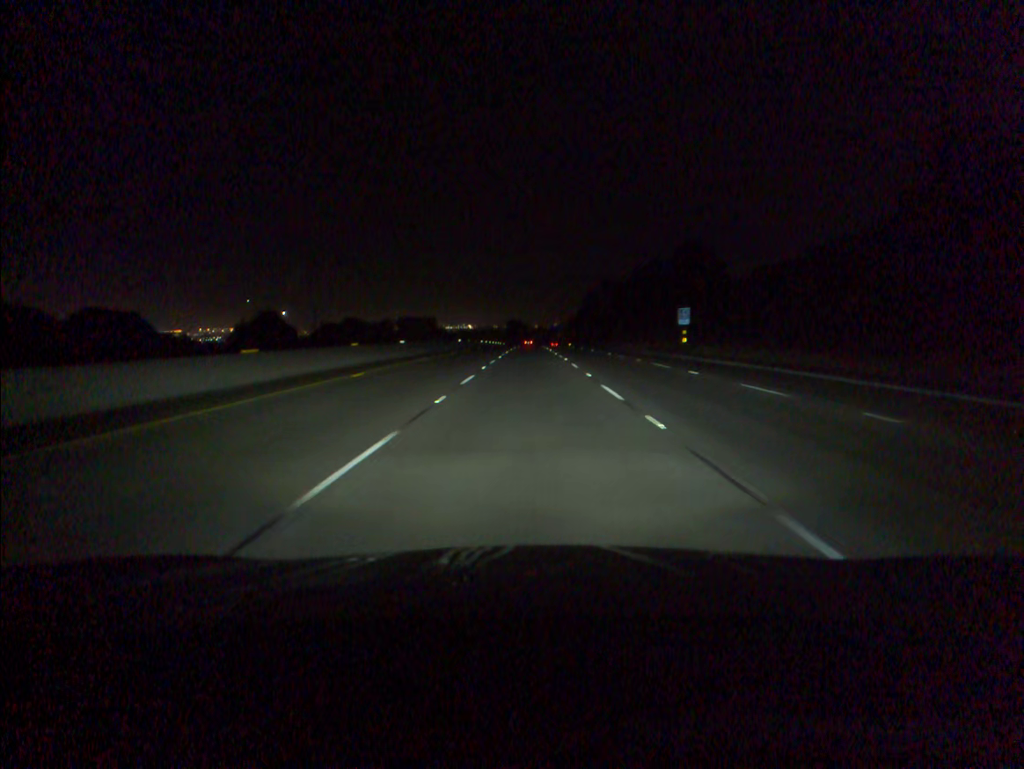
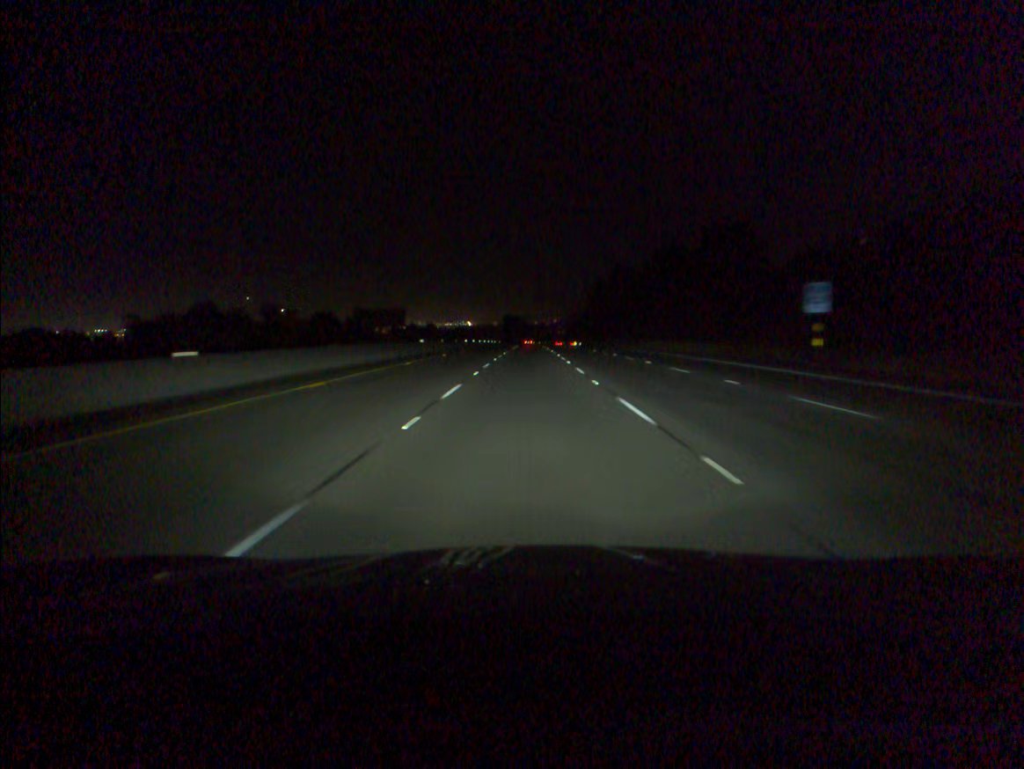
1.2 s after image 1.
(0.0, +33.7) m; 0°
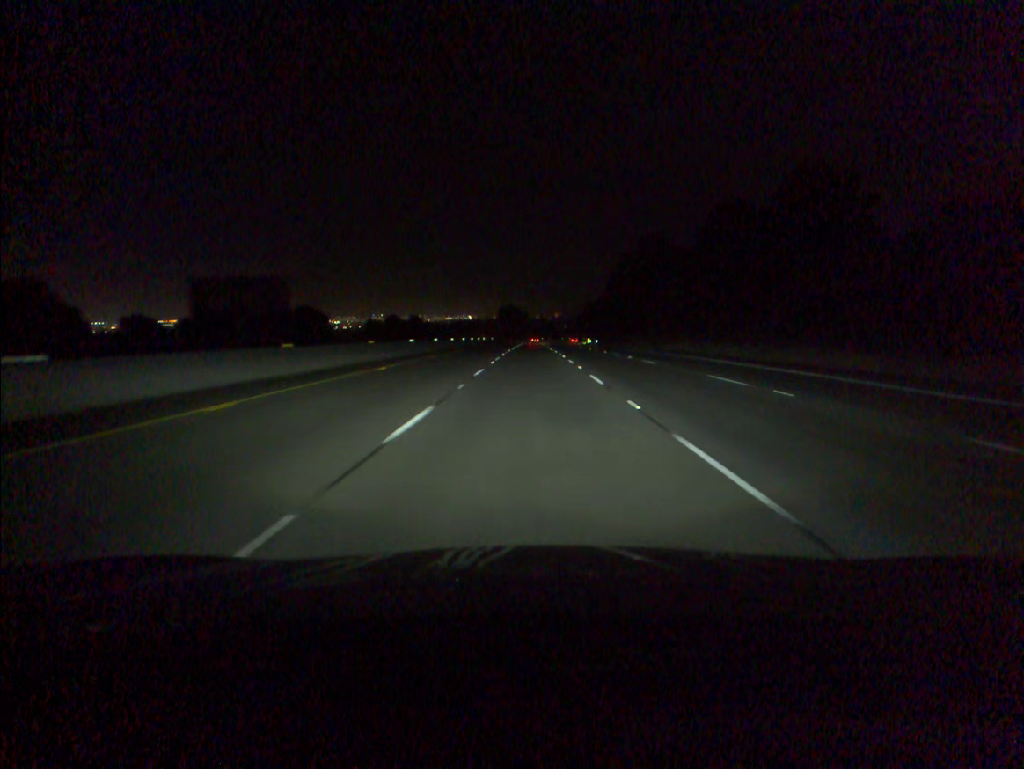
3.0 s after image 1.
(-0.1, +50.4) m; 0°
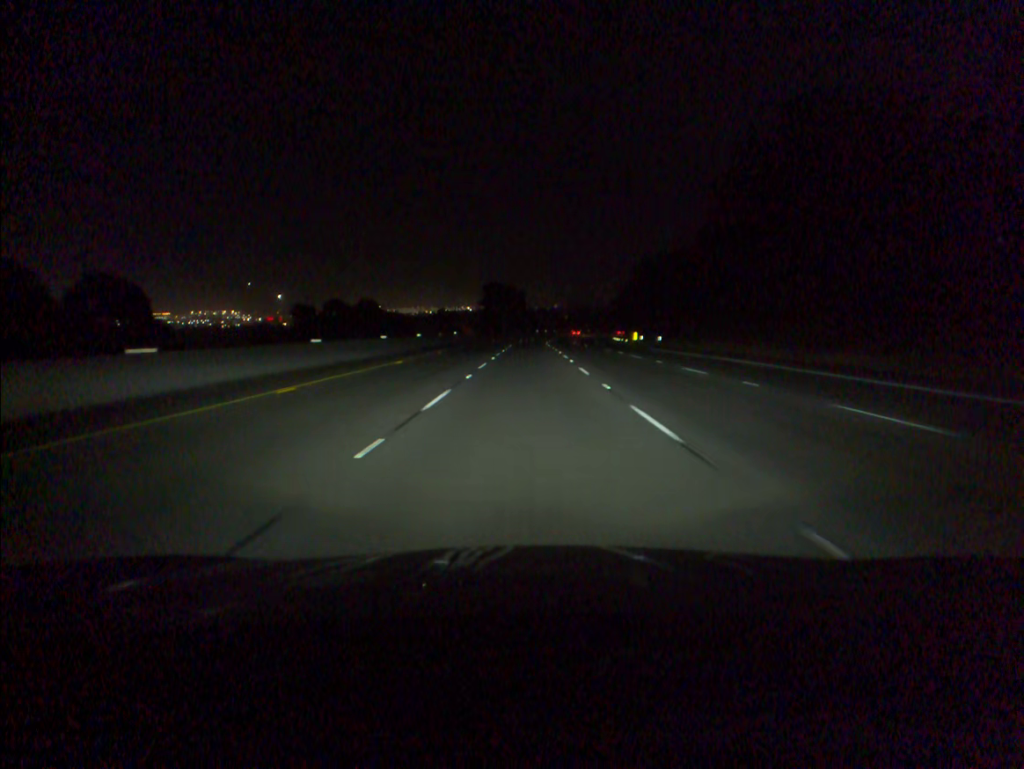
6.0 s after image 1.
(+0.1, +83.8) m; 0°
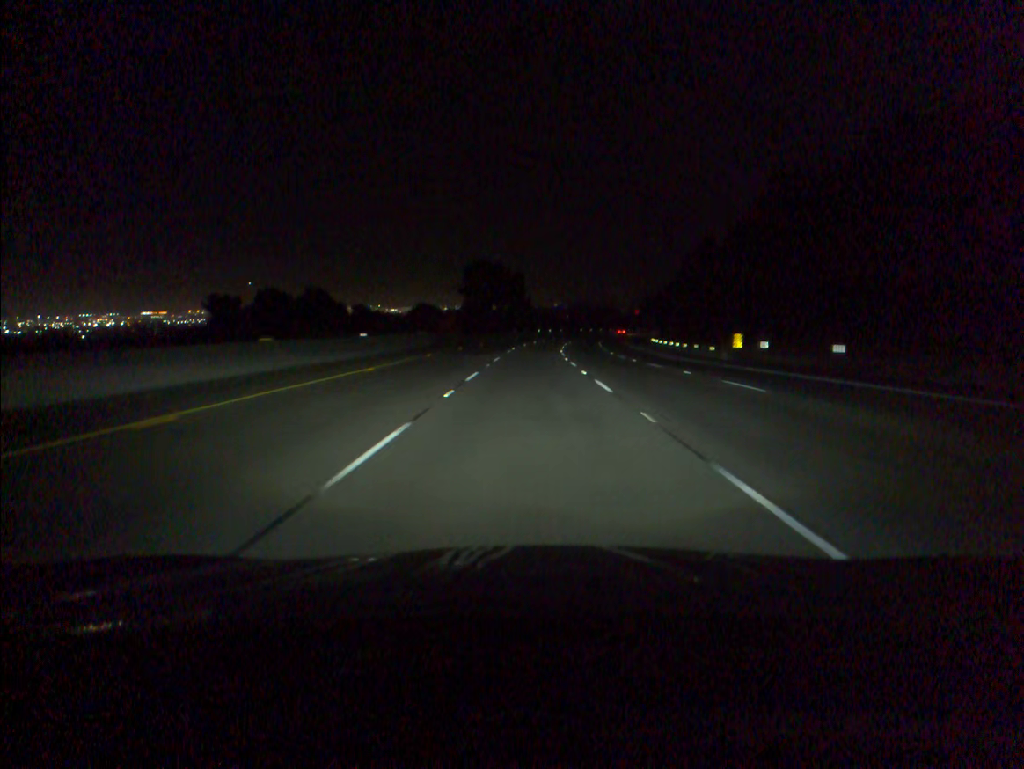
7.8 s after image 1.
(0.0, +50.1) m; 0°
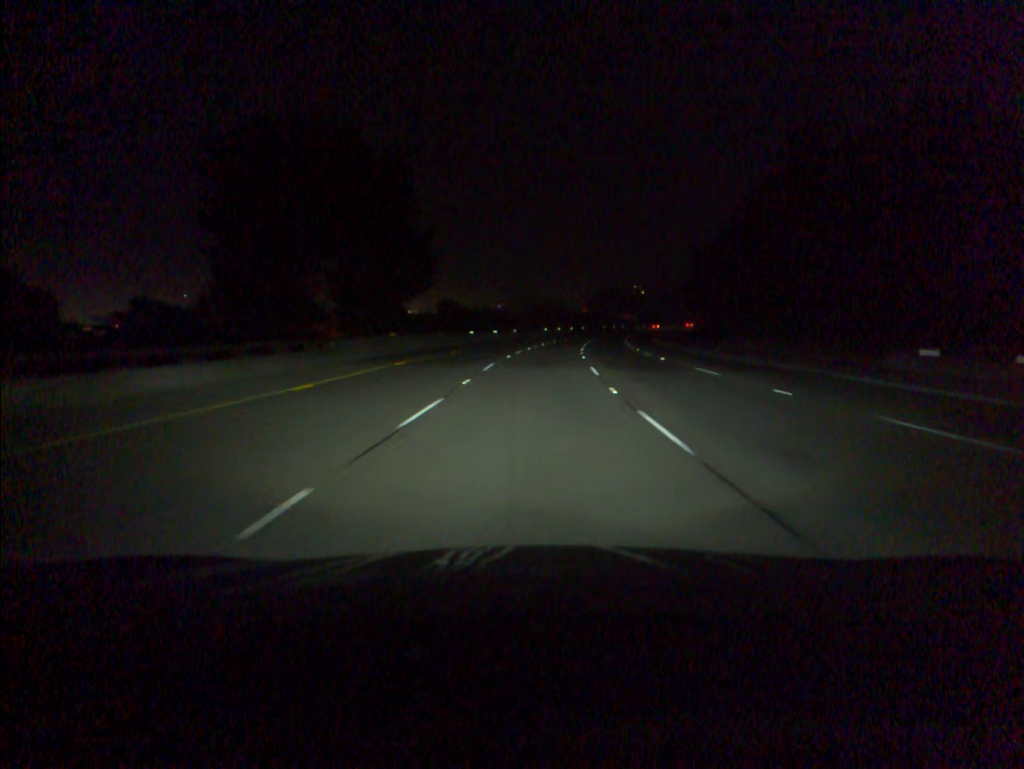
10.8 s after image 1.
(+1.9, +83.7) m; +4°
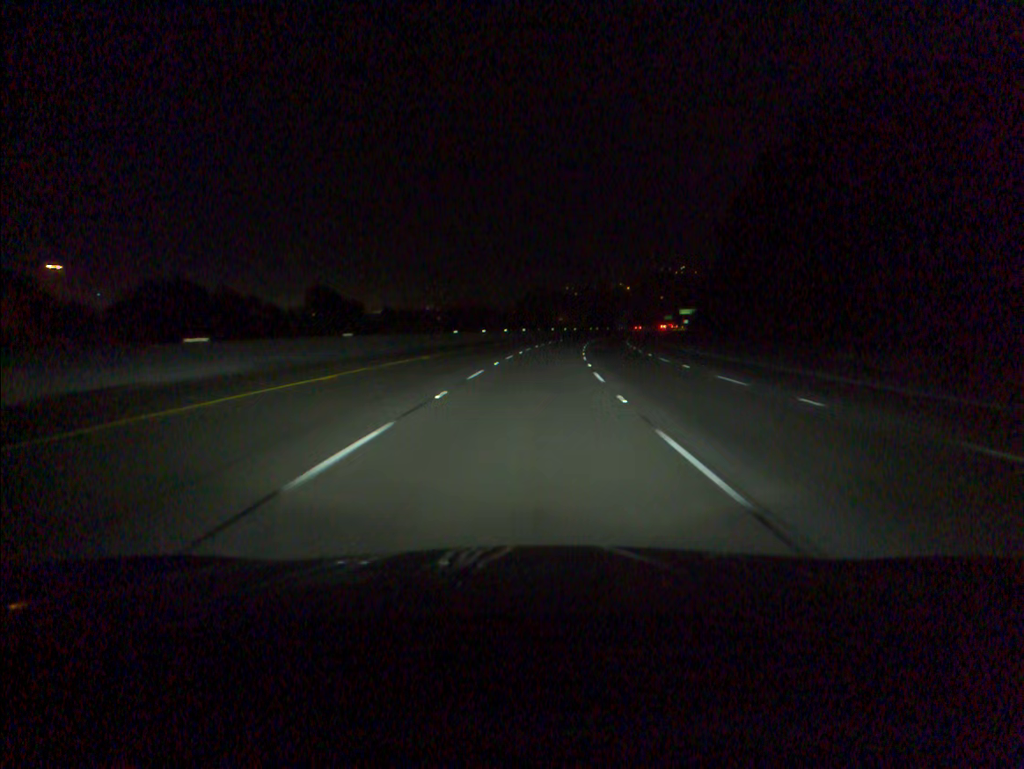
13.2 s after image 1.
(+2.9, +66.7) m; +5°
